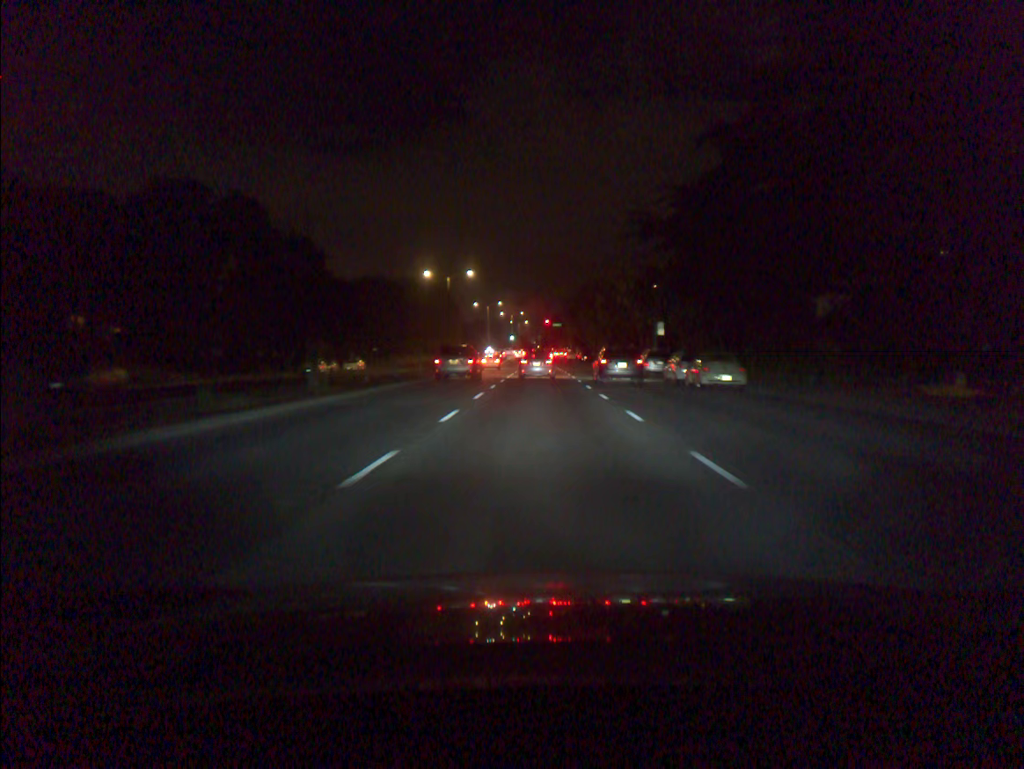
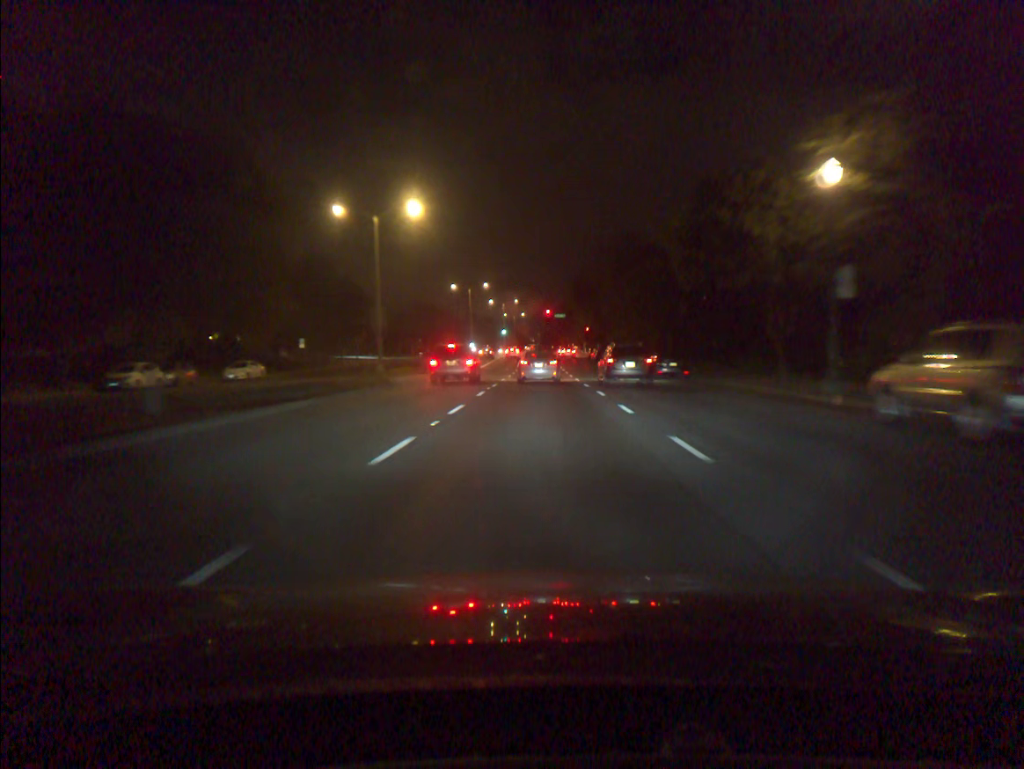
(0.0, +34.3) m; 0°
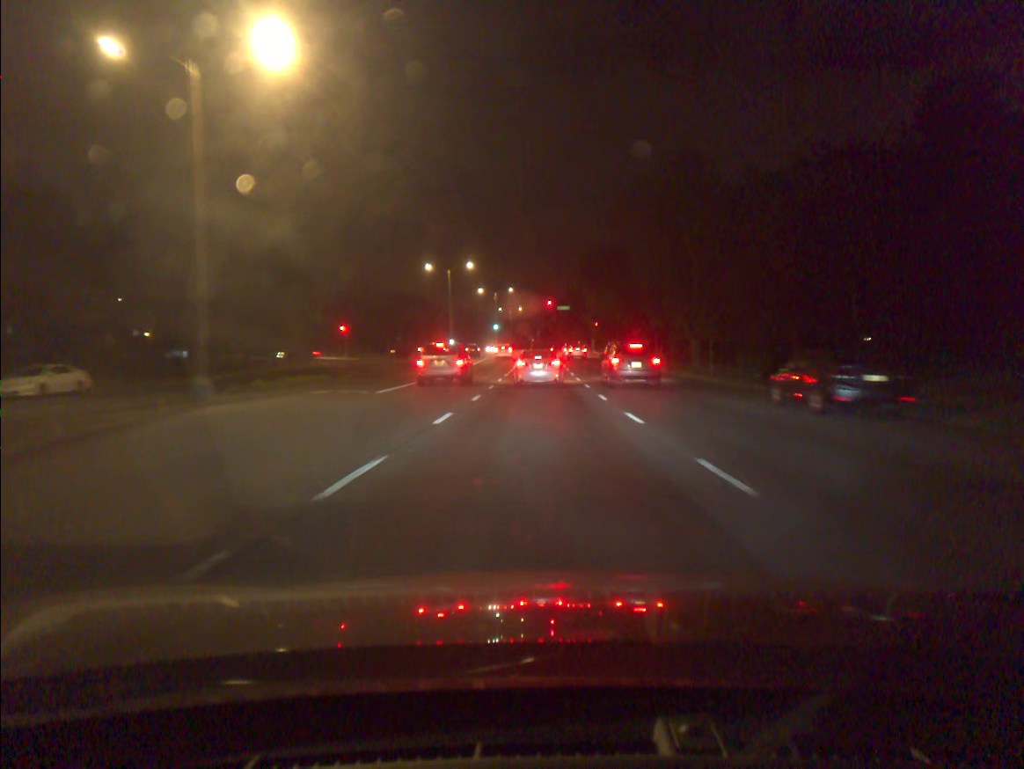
(0.0, +23.7) m; 0°
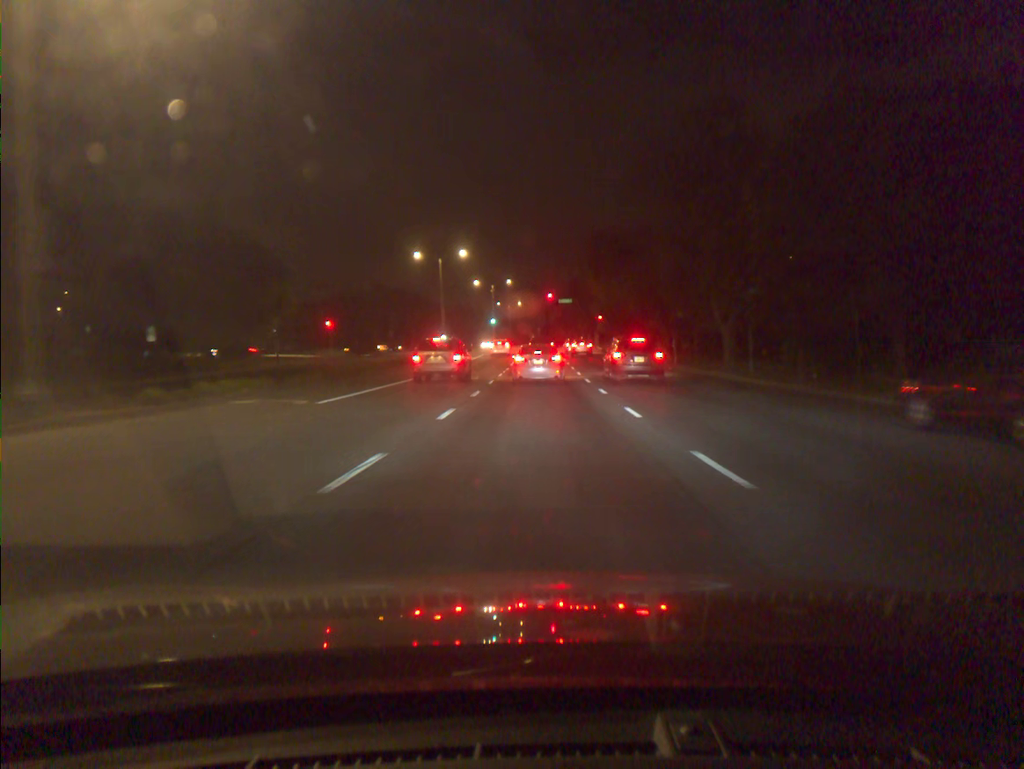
(0.0, +7.2) m; 0°
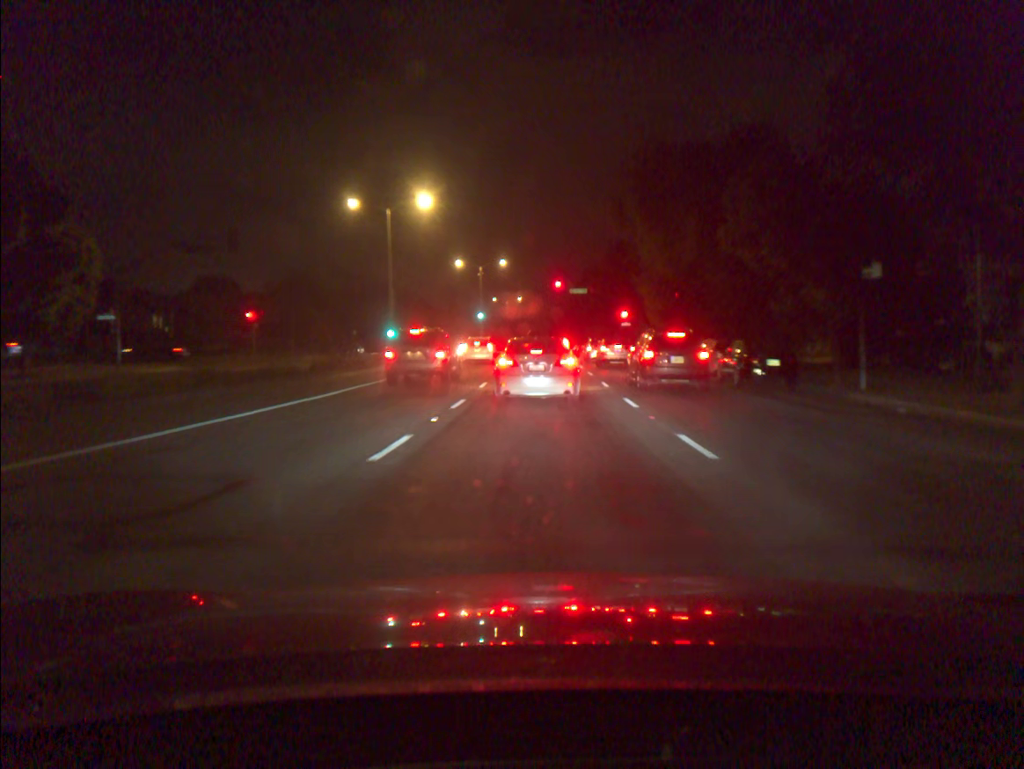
(-0.1, +27.5) m; 0°
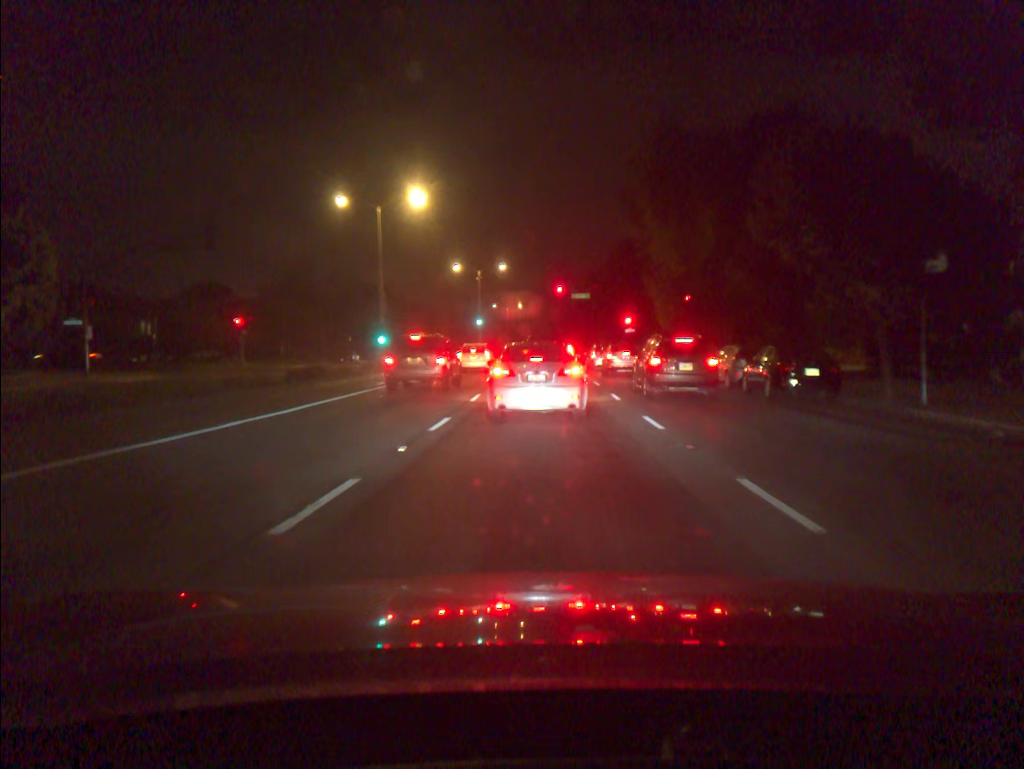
(0.0, +3.3) m; 0°
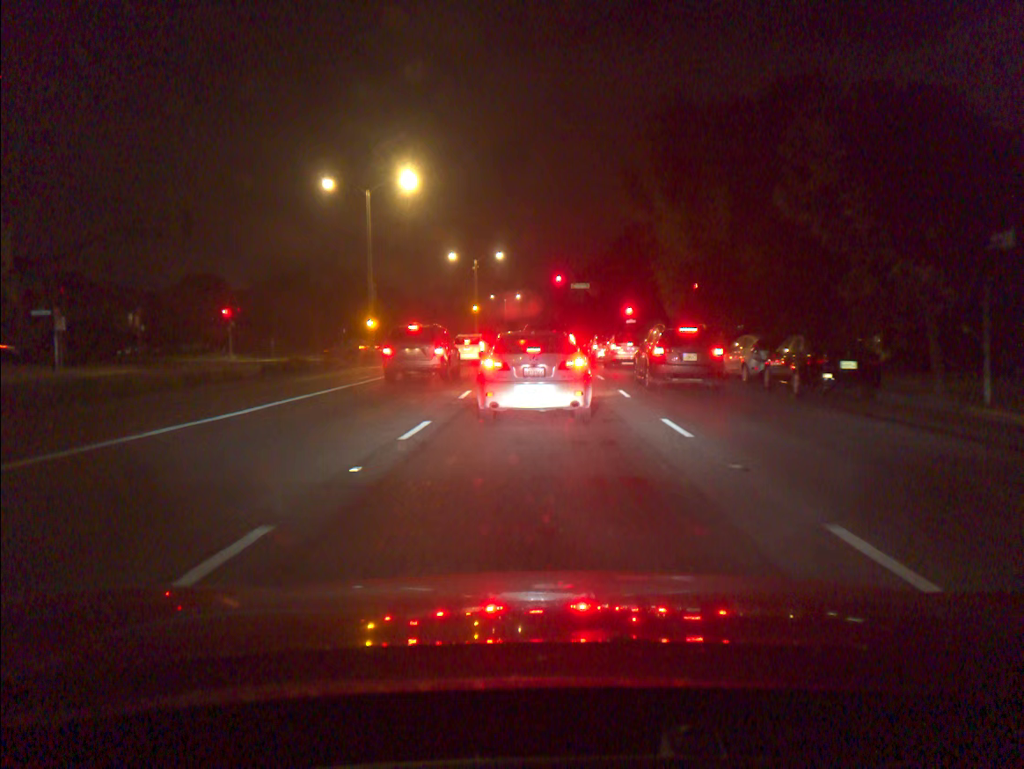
(0.0, +2.5) m; 0°
